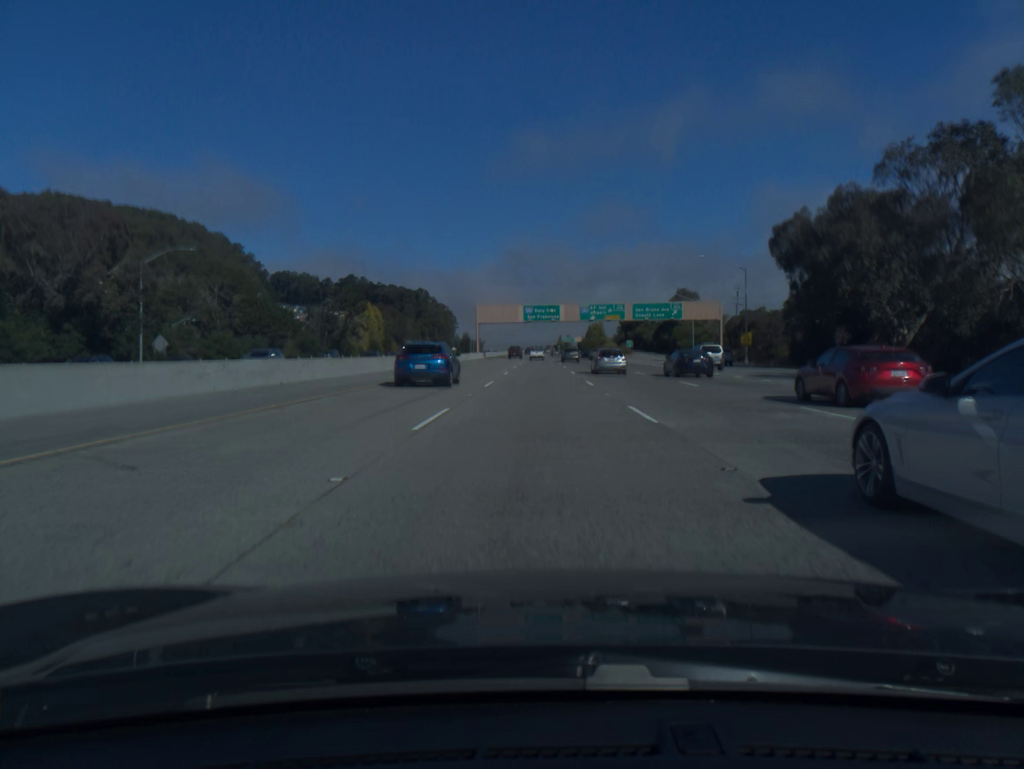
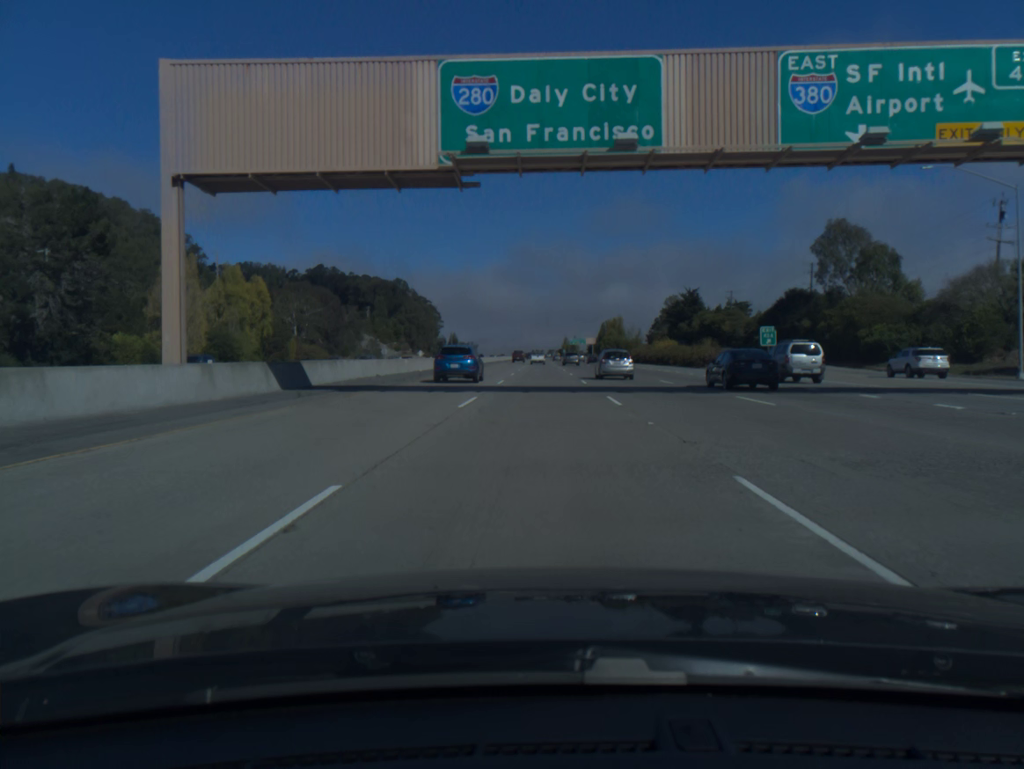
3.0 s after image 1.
(-0.2, +96.7) m; 0°
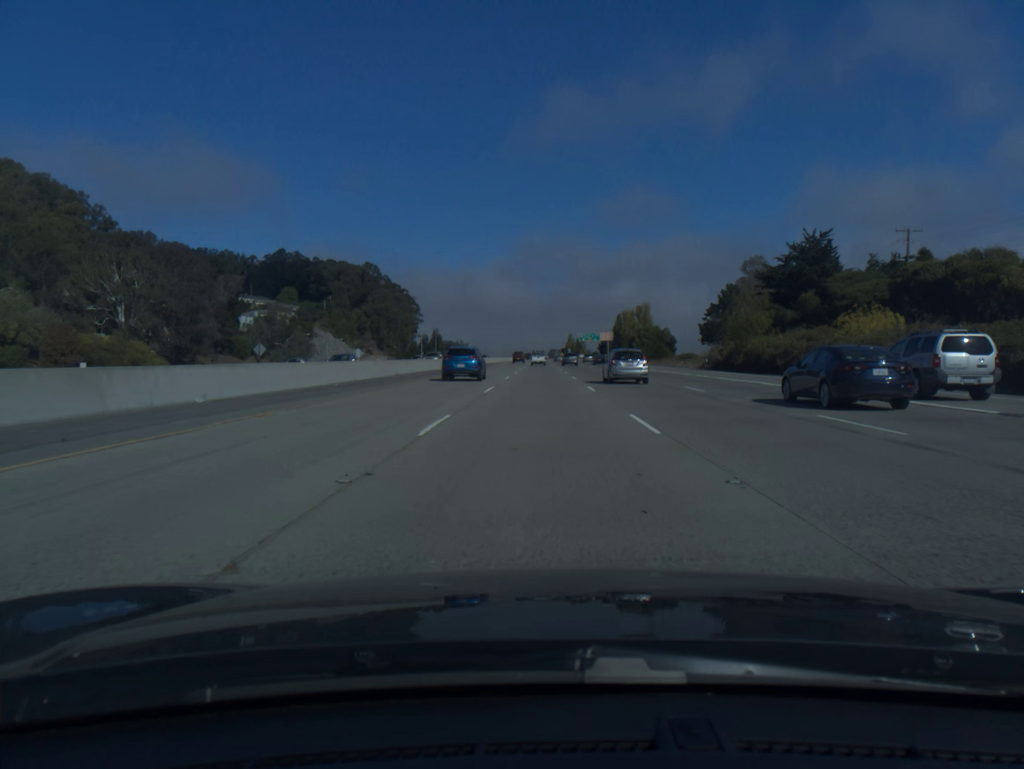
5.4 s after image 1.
(+0.2, +79.1) m; 0°
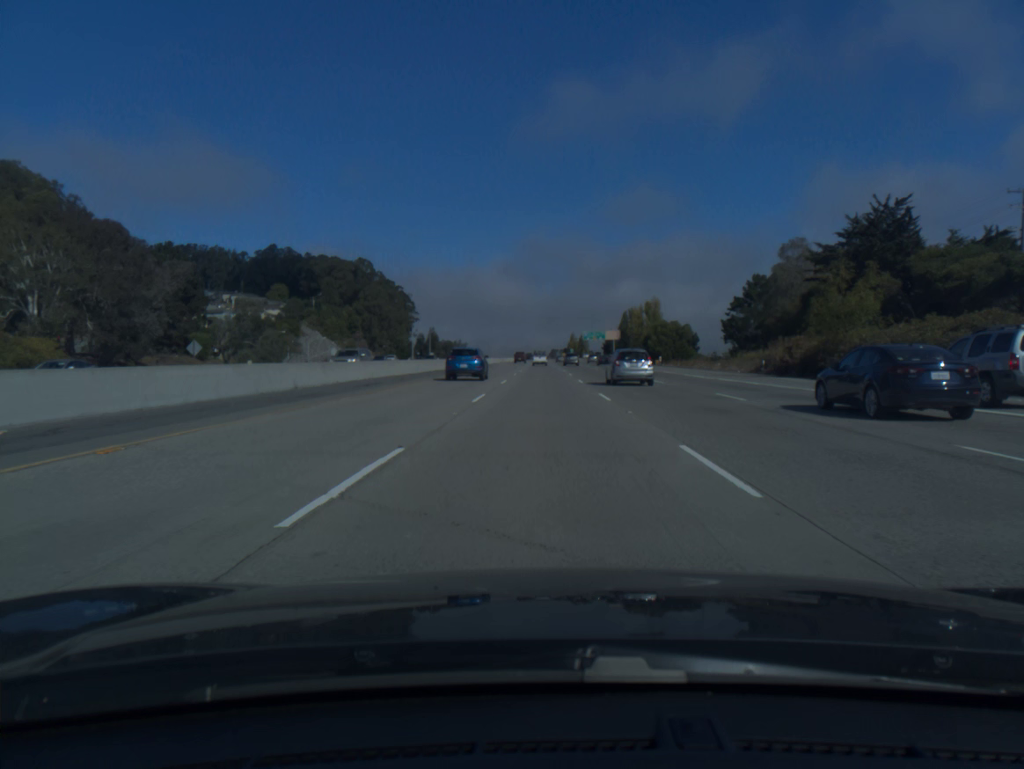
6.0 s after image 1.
(0.0, +20.0) m; 0°
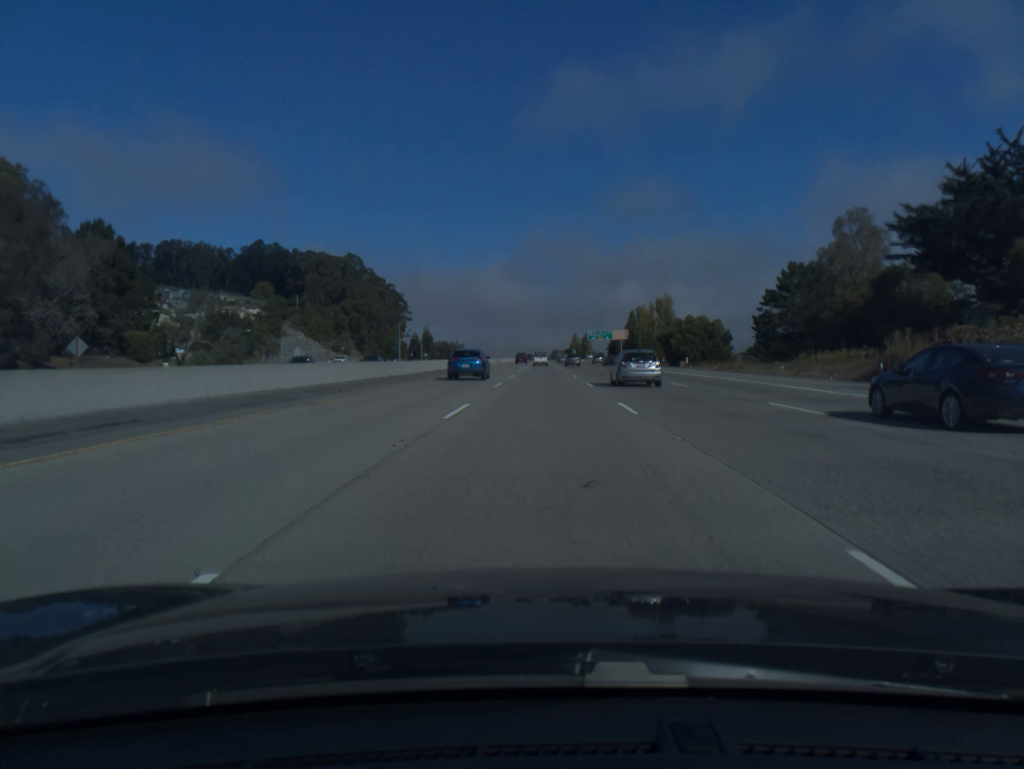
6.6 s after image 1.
(0.0, +20.2) m; 0°
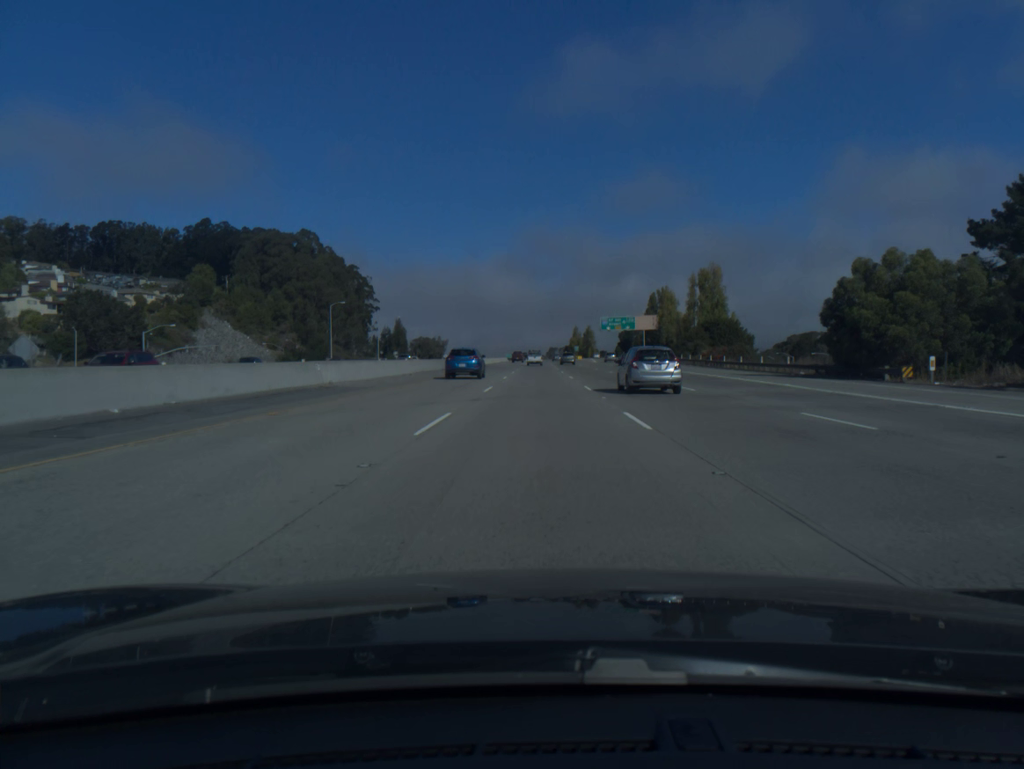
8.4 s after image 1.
(+0.2, +61.0) m; 0°
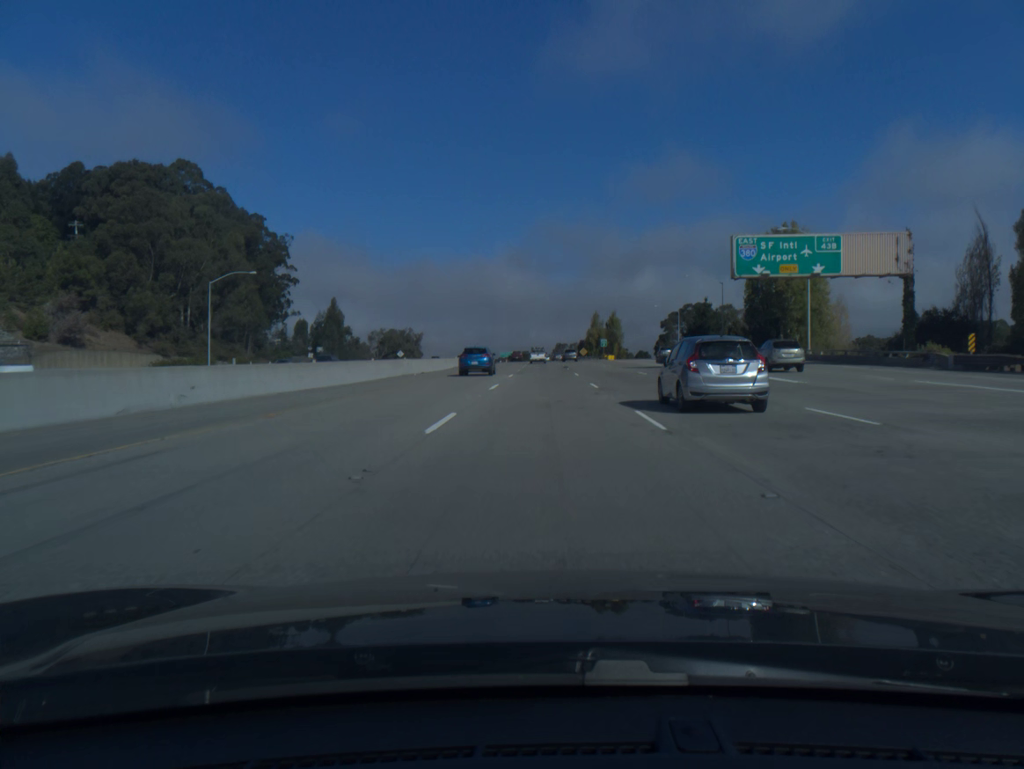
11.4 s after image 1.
(-0.3, +102.8) m; 0°
